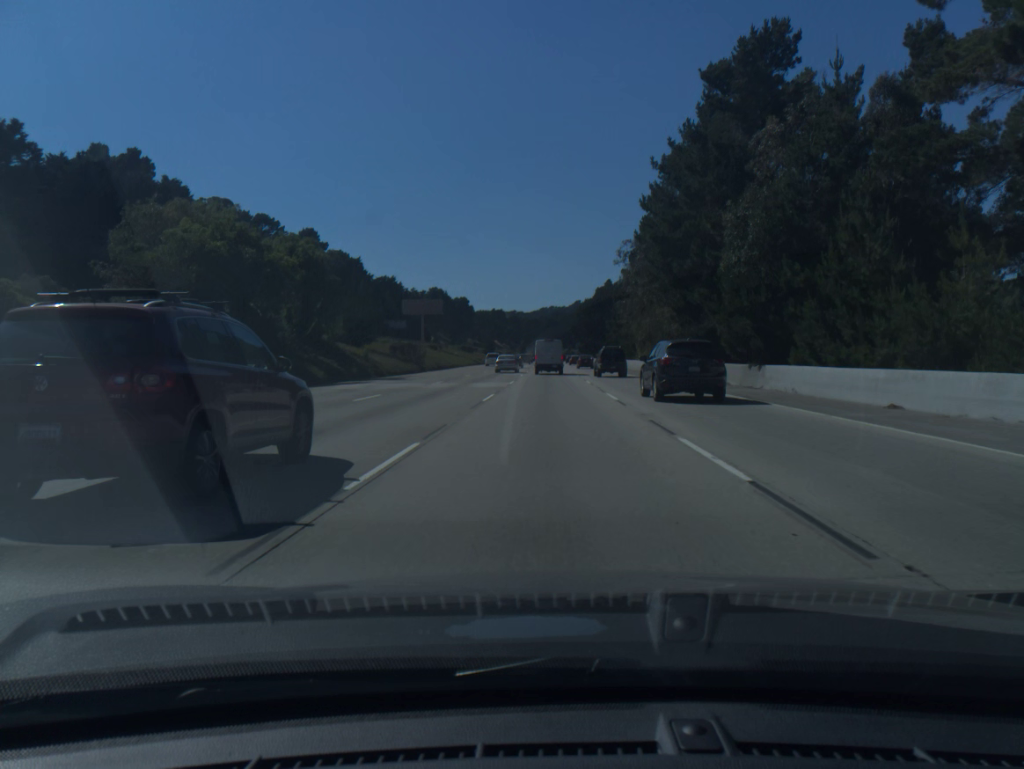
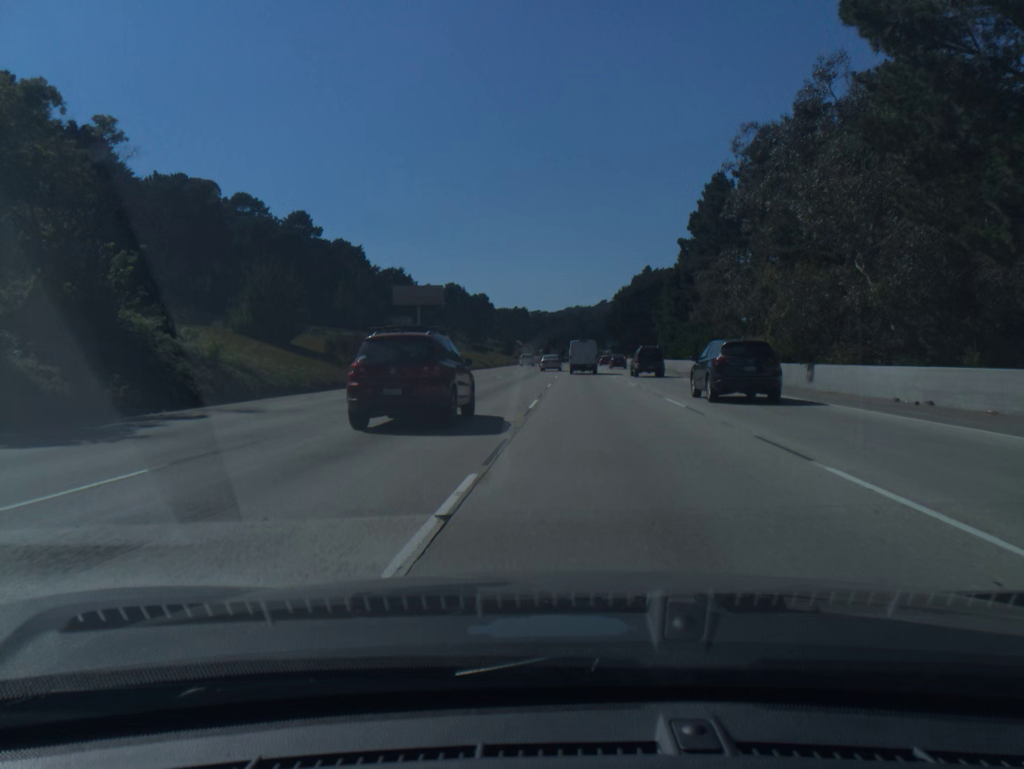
(-0.5, +32.0) m; -2°
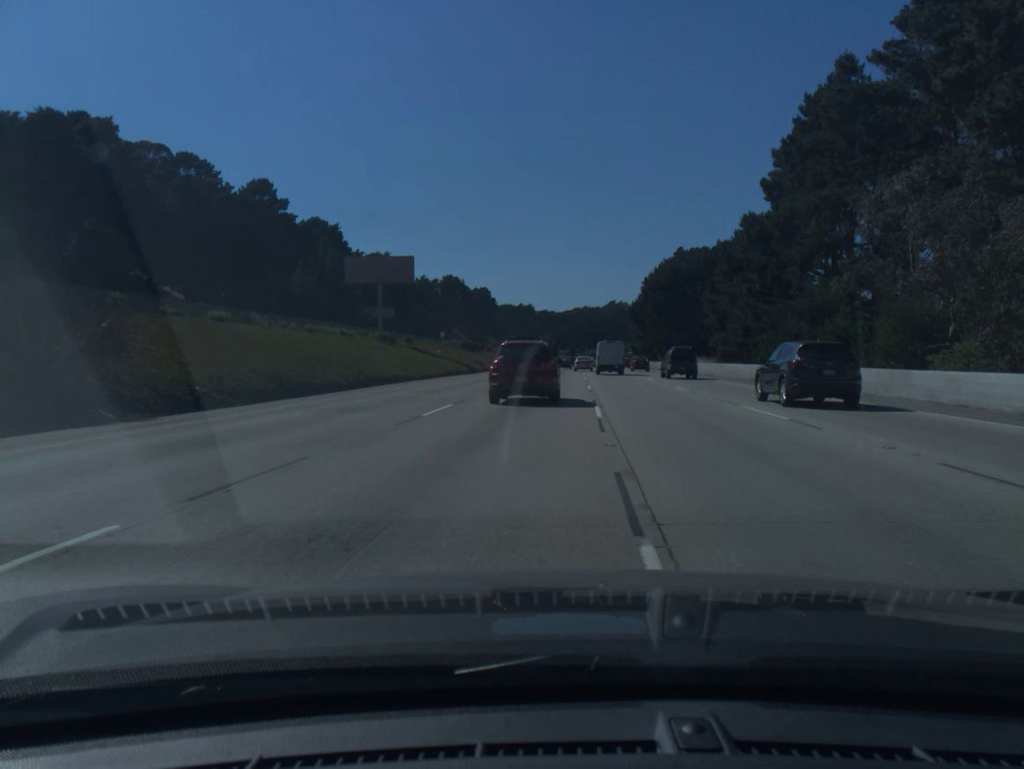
(-0.3, +32.3) m; -1°
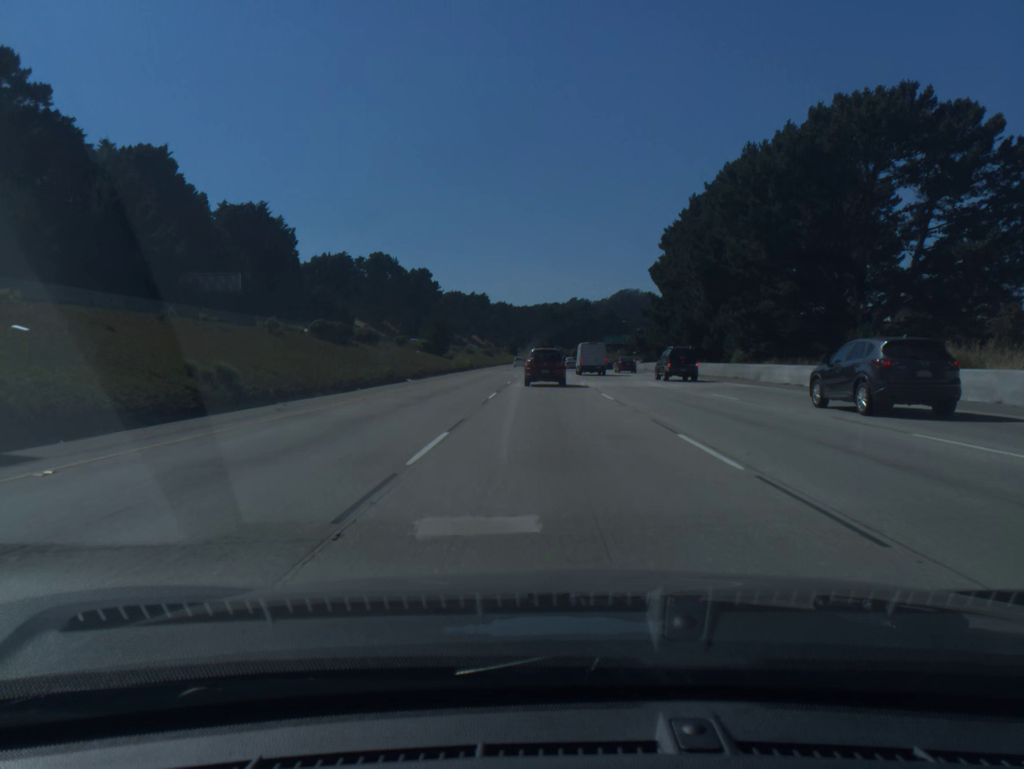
(+1.2, +65.7) m; +3°
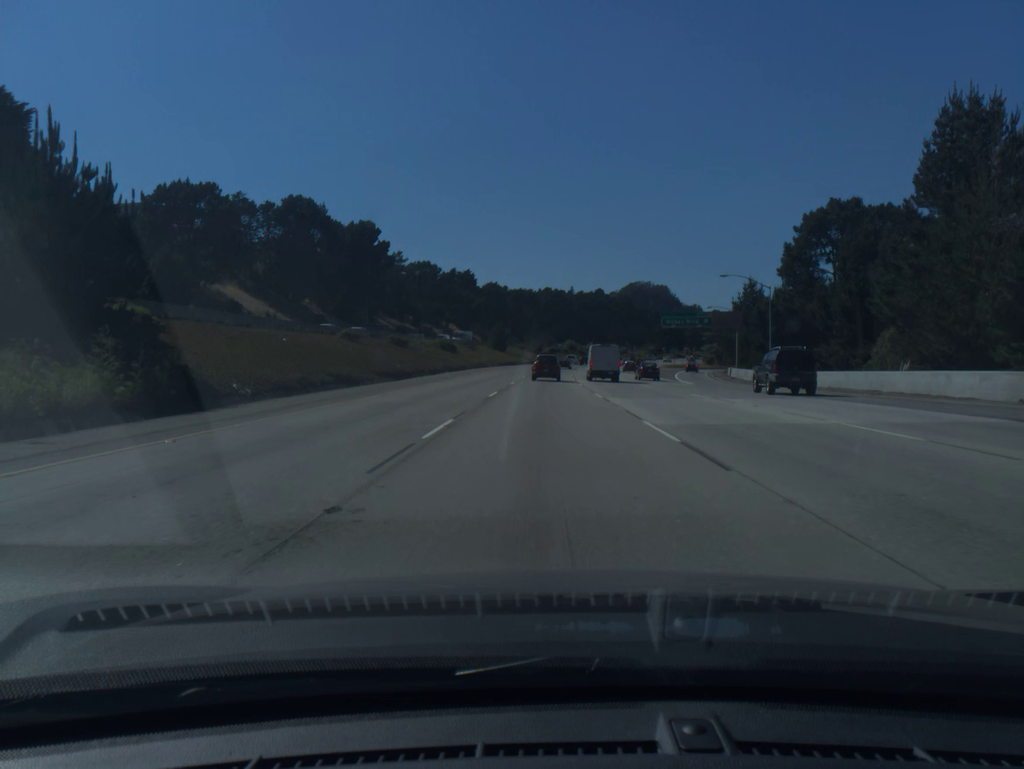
(0.0, +84.6) m; 0°
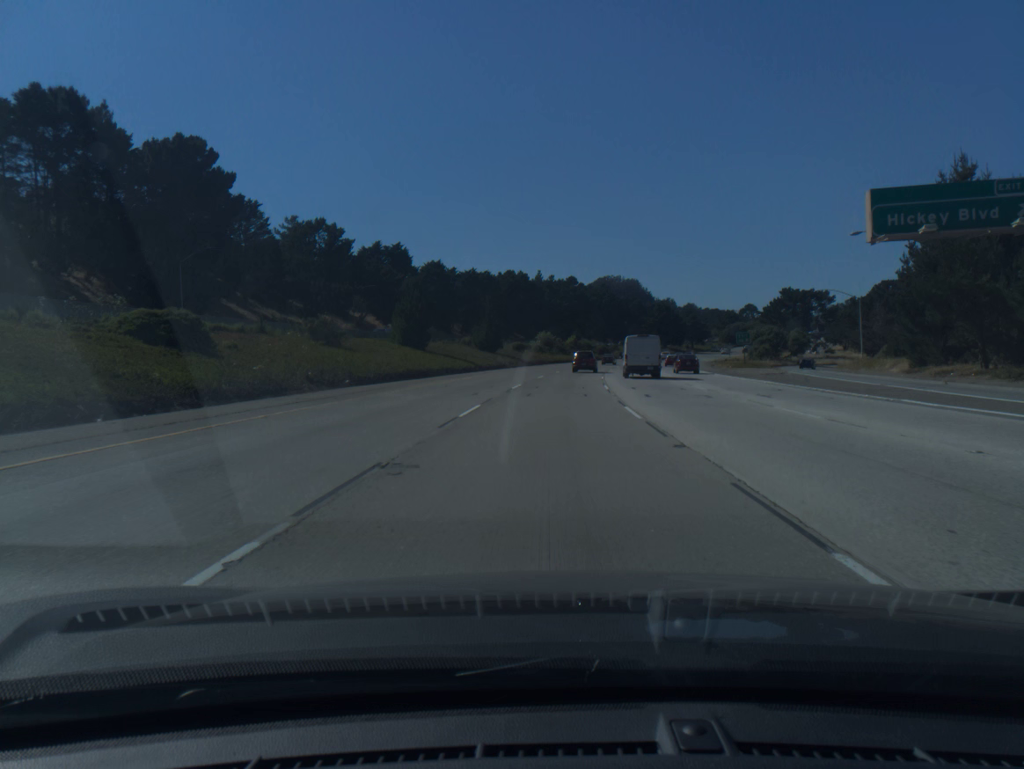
(+0.8, +68.9) m; +2°
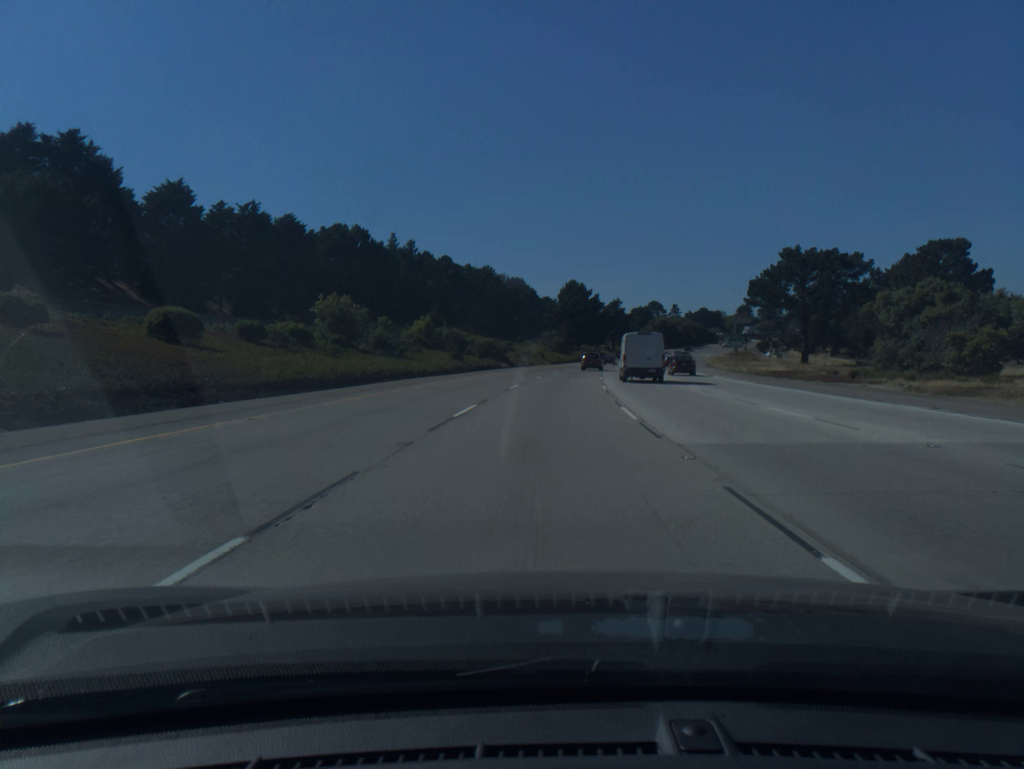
(+6.2, +87.3) m; +8°
